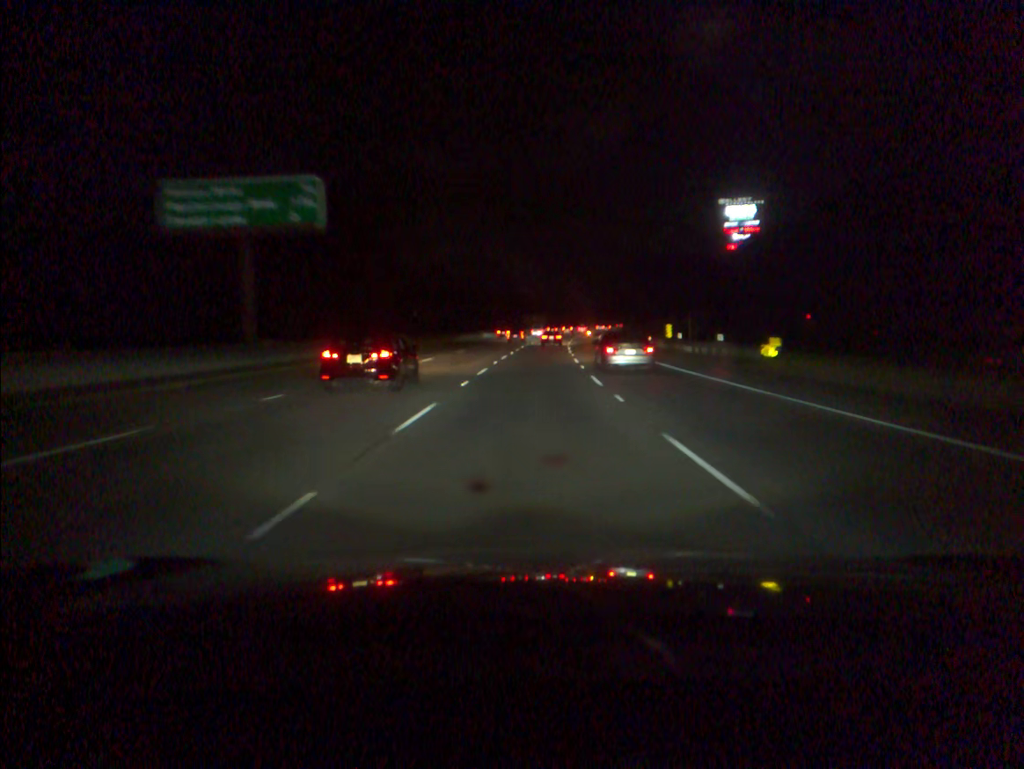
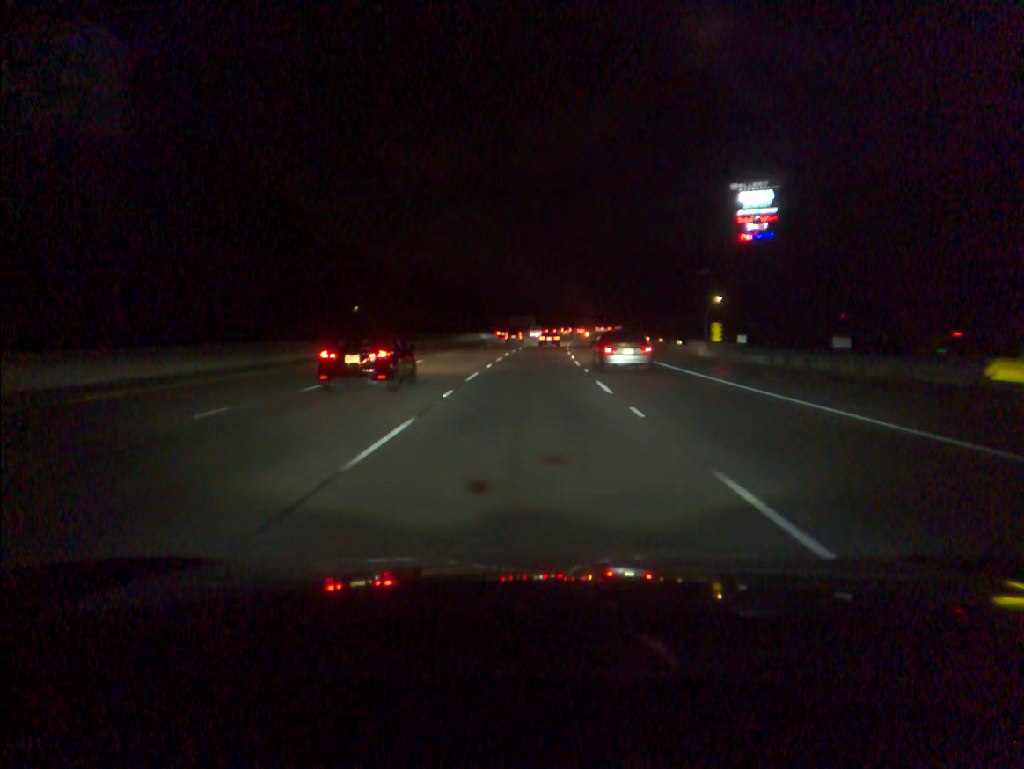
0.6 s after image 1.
(+0.1, +17.5) m; +1°
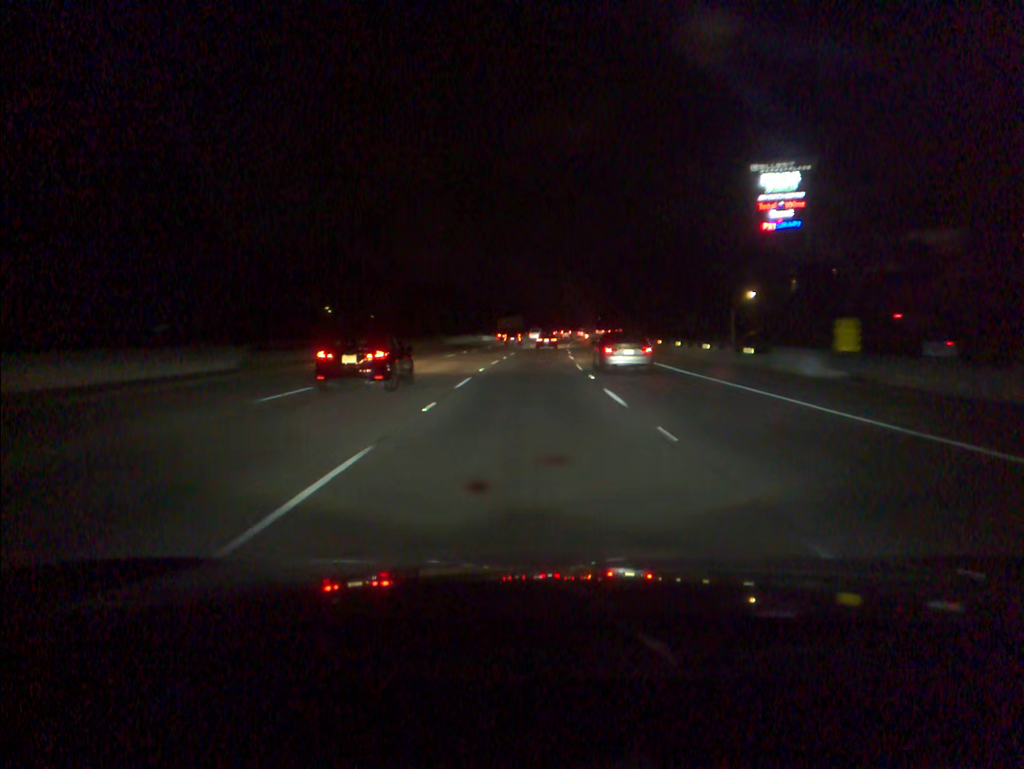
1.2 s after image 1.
(+0.1, +17.4) m; +1°
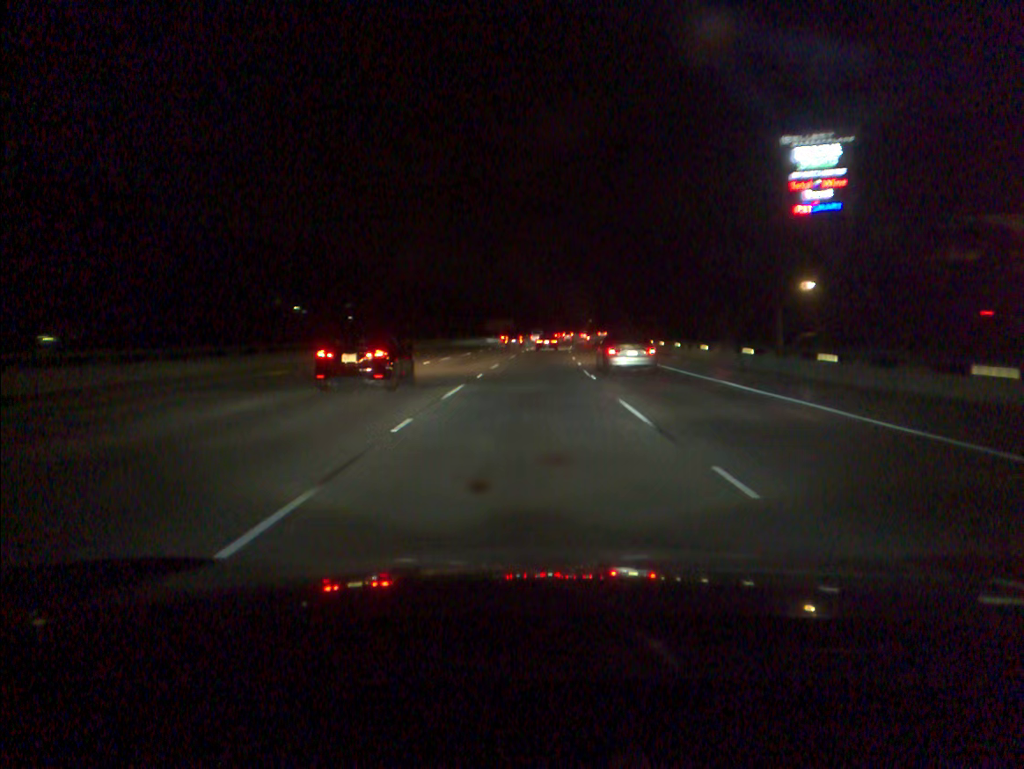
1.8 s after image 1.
(+0.1, +17.4) m; +1°
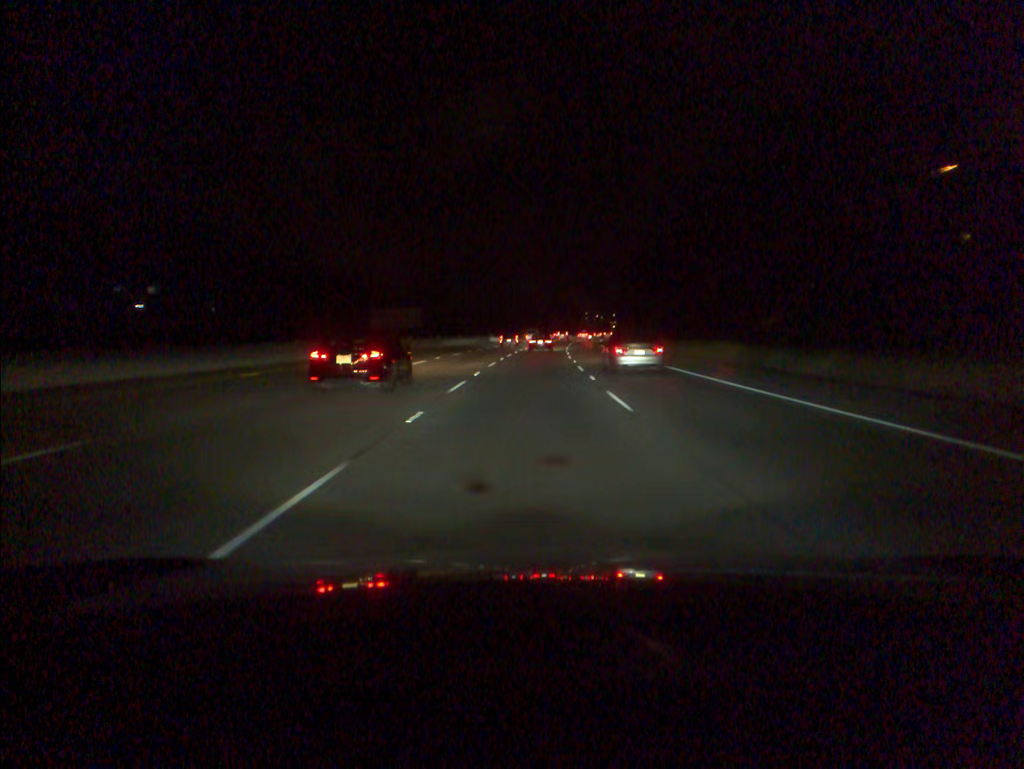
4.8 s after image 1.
(+3.3, +86.3) m; +4°
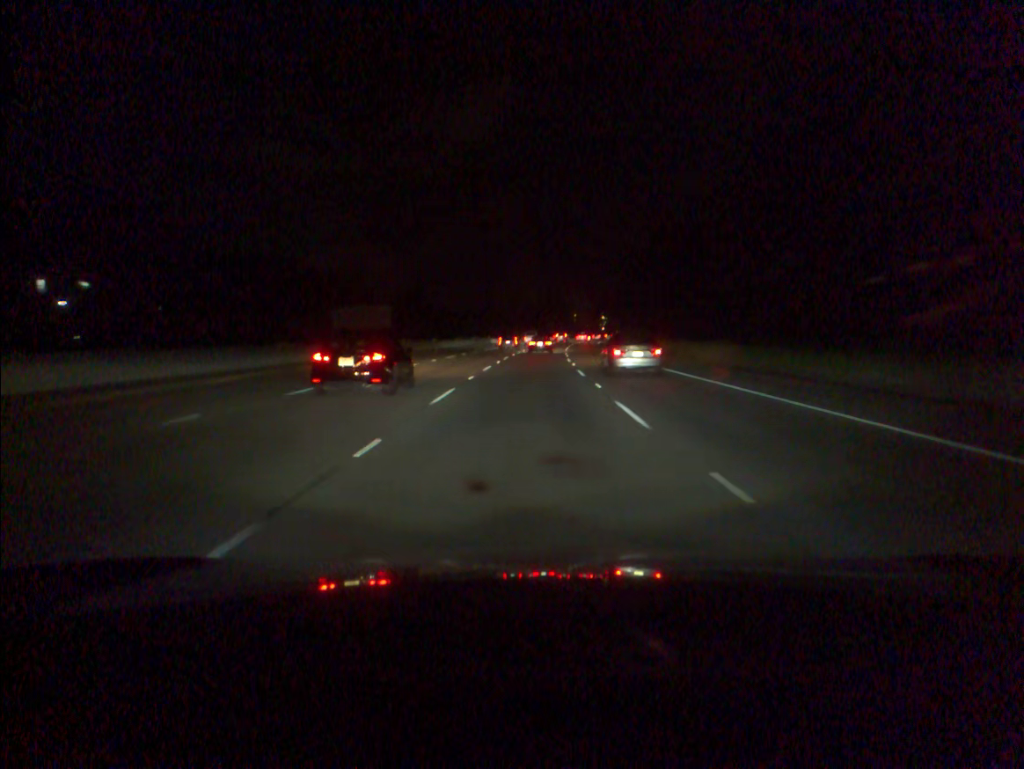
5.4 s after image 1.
(+0.1, +17.1) m; +1°
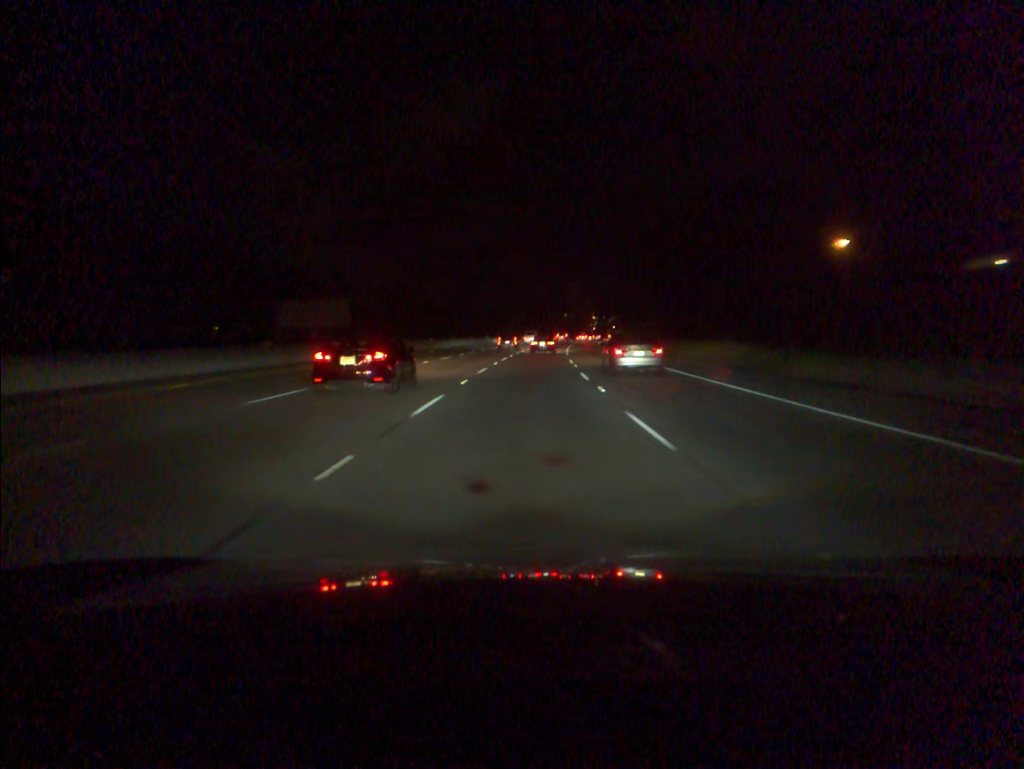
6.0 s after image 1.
(+0.1, +17.0) m; +1°
